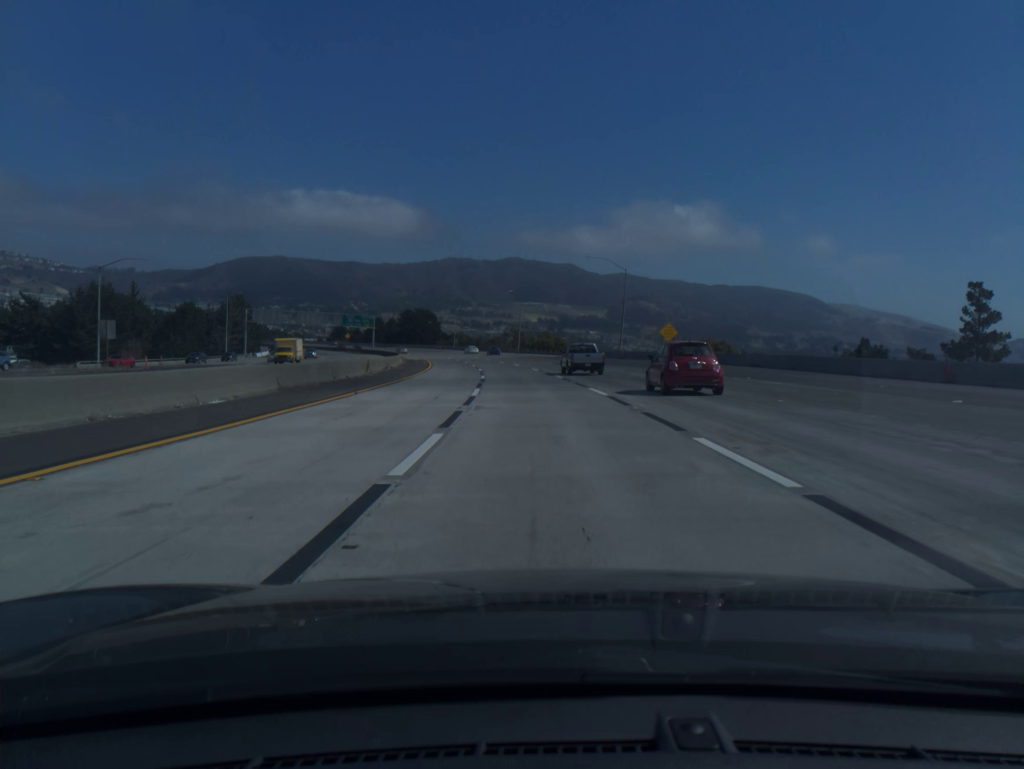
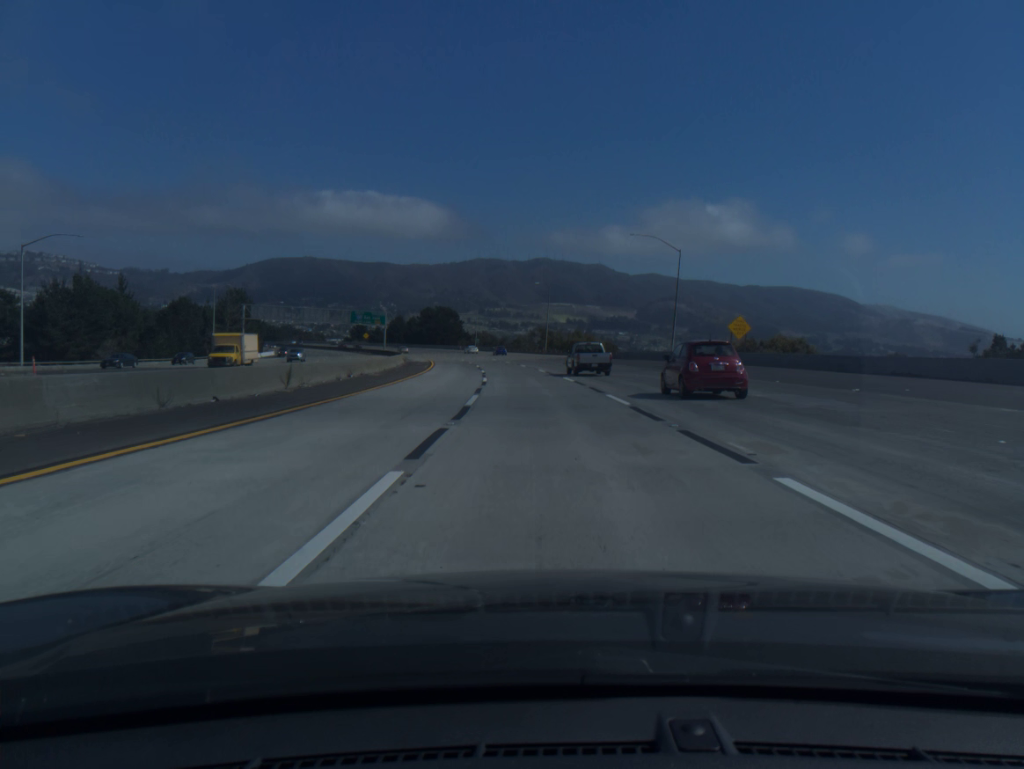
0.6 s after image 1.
(-0.3, +18.2) m; -2°
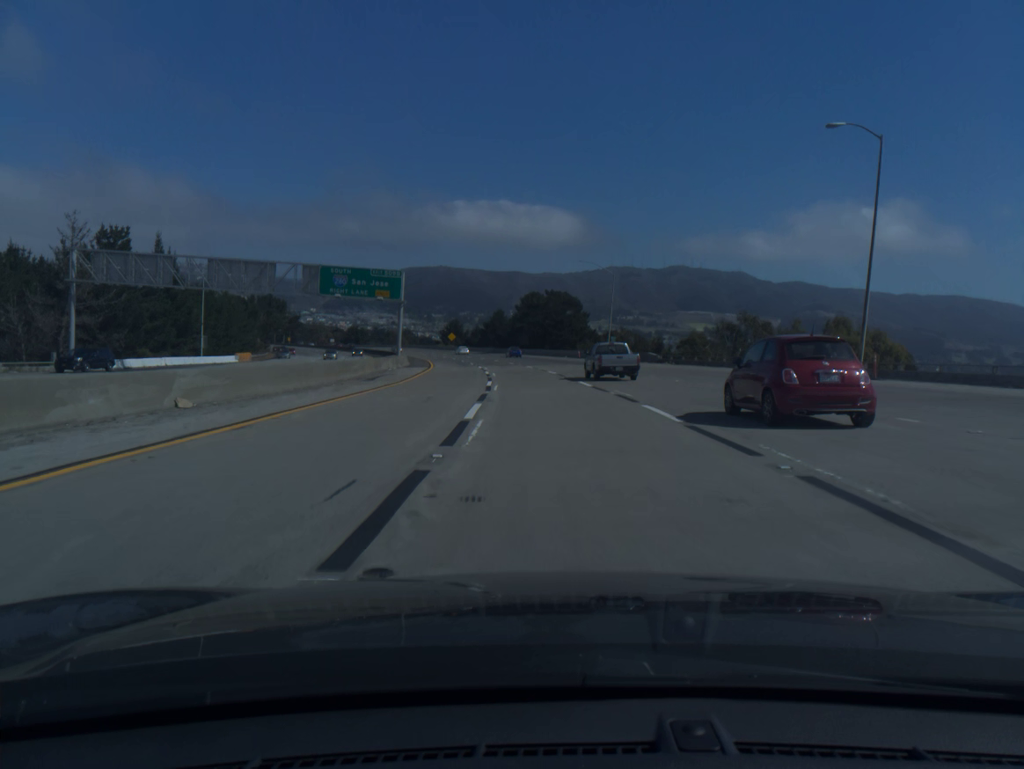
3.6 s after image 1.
(-7.6, +90.6) m; -9°
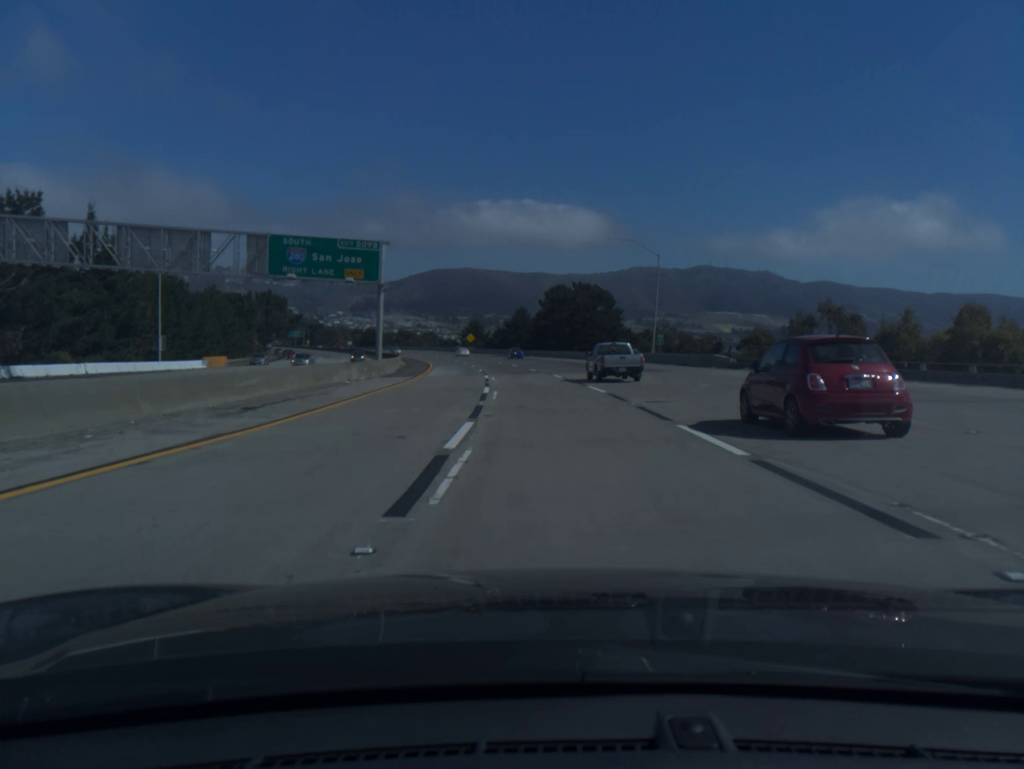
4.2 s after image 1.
(-0.3, +18.2) m; -2°
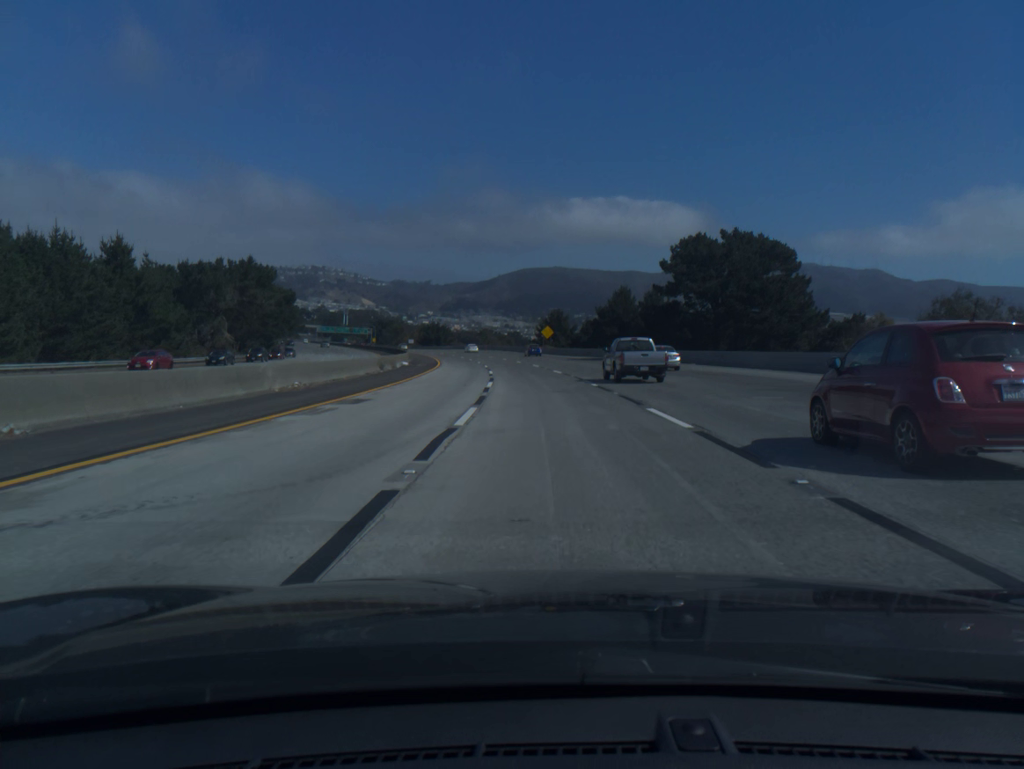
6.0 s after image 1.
(-2.8, +54.8) m; -6°
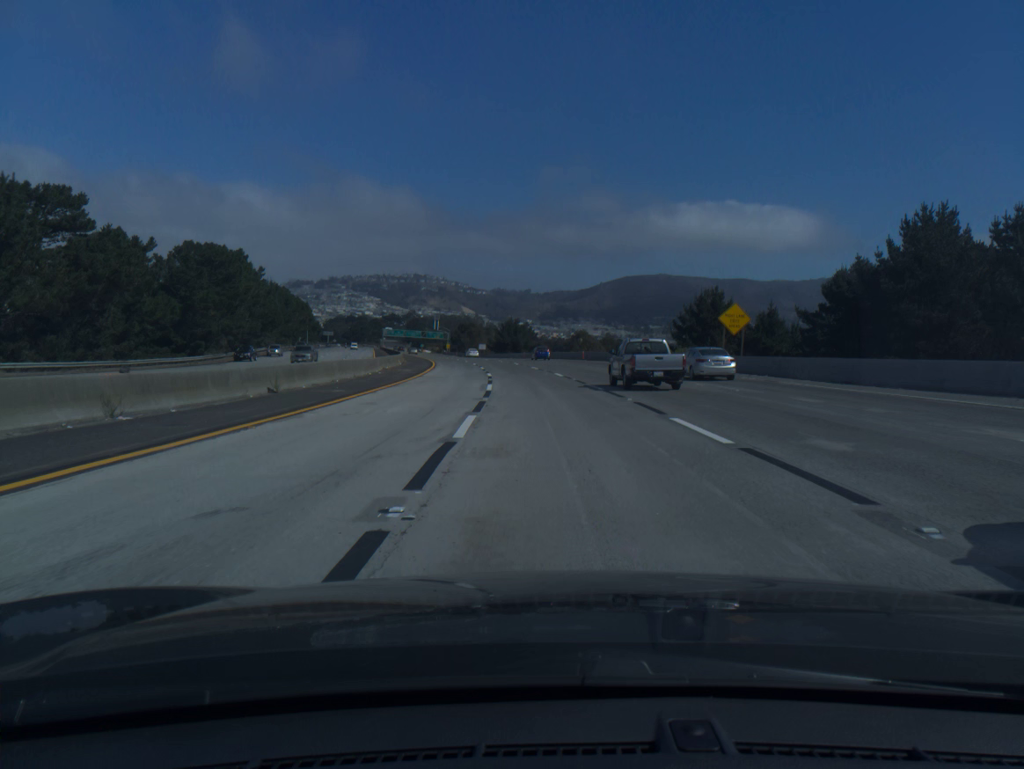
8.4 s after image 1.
(-4.8, +73.5) m; -7°
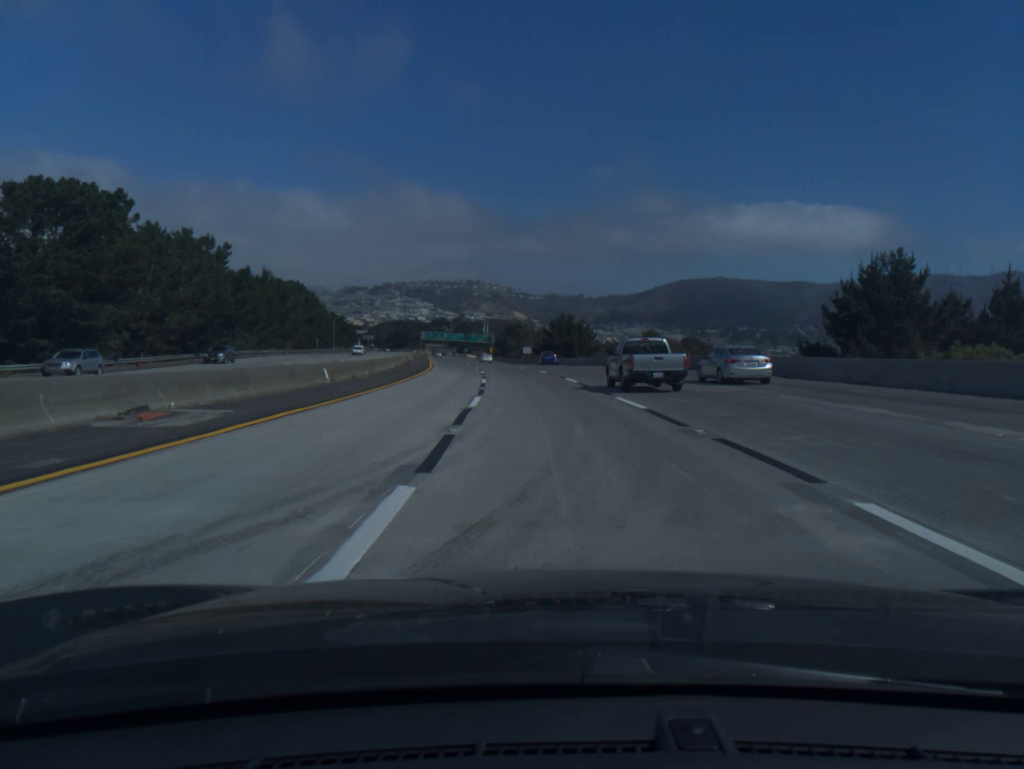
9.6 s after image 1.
(-1.2, +37.0) m; -4°
